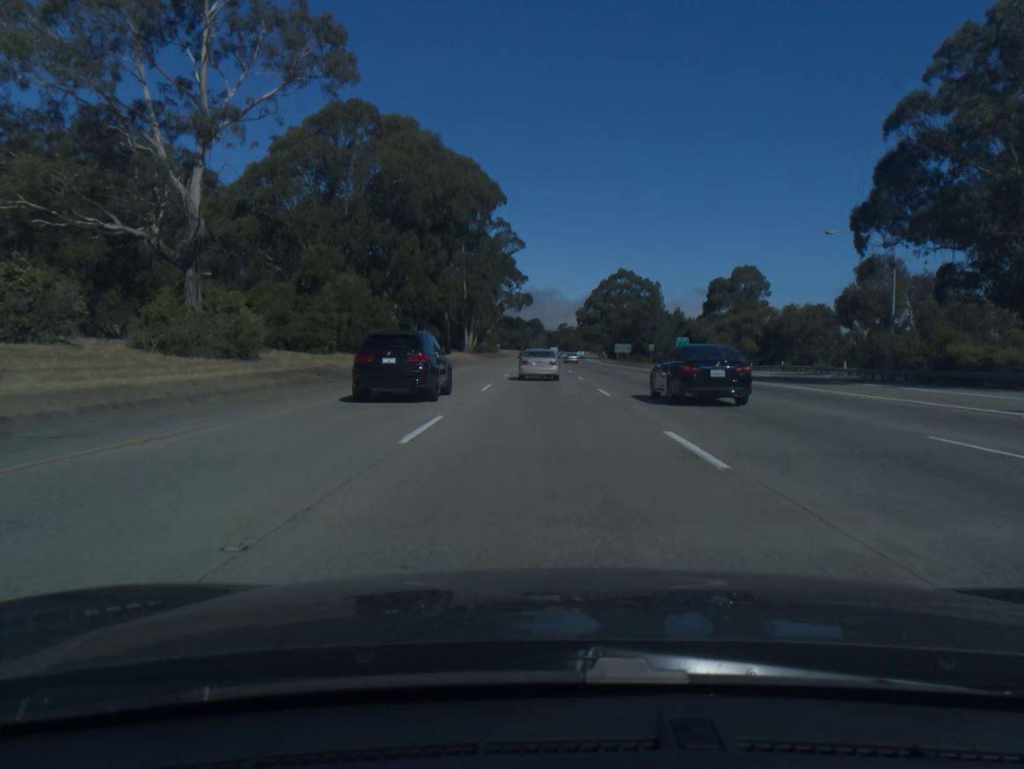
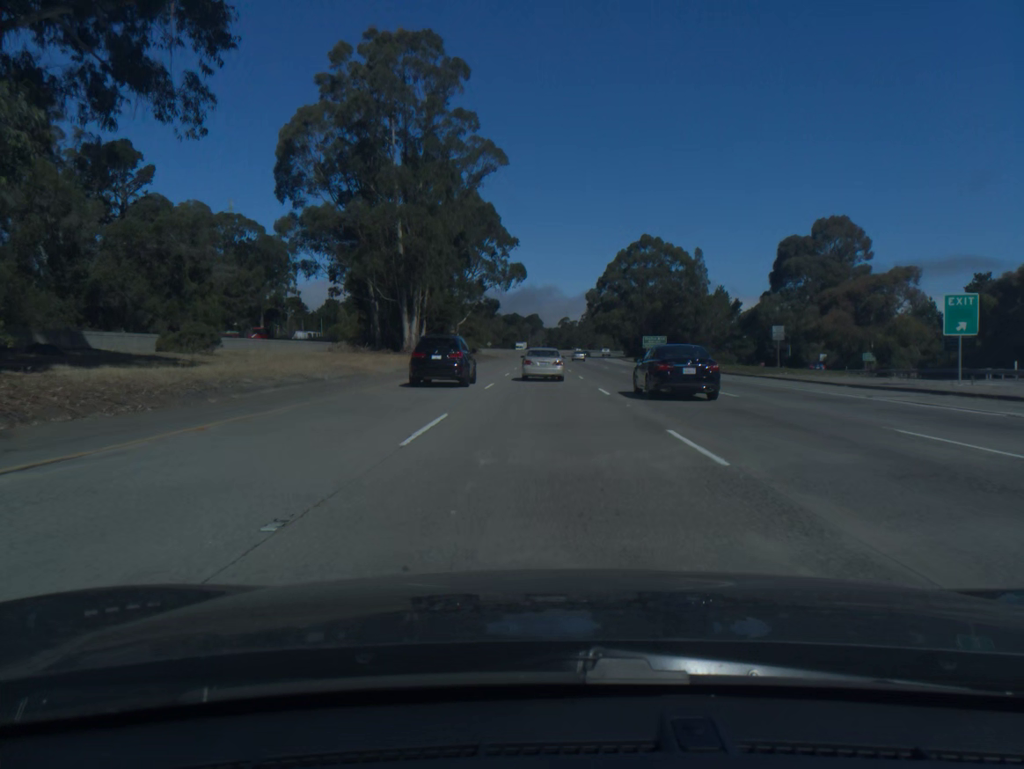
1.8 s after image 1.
(-0.1, +58.0) m; 0°
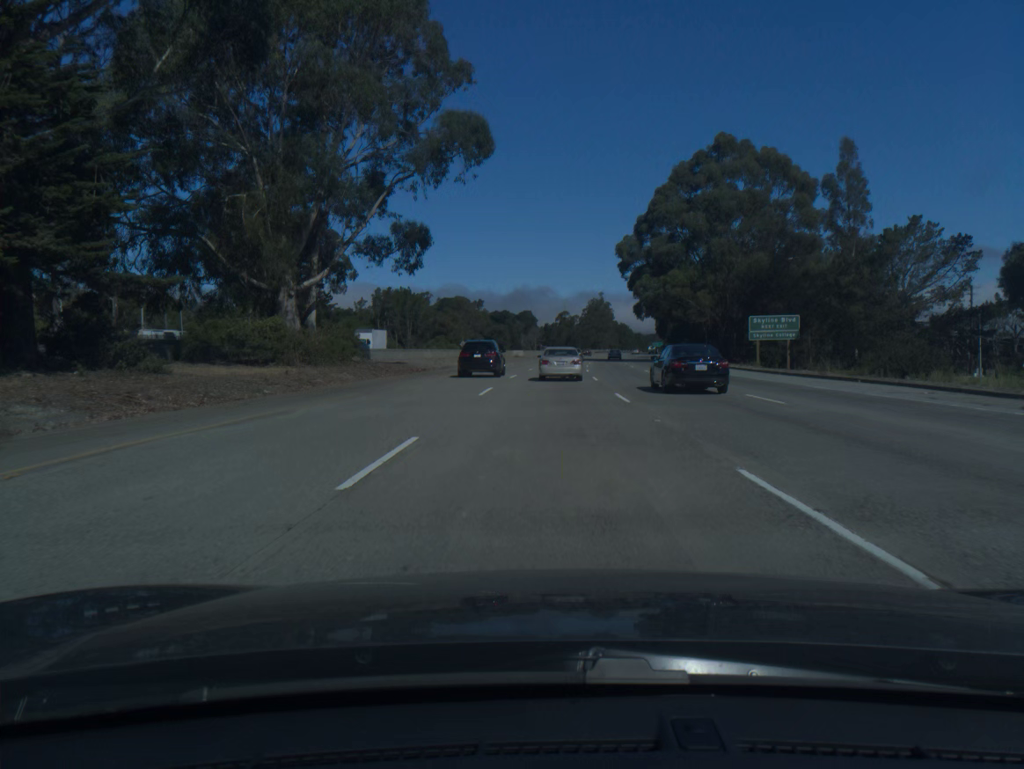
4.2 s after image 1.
(-0.1, +77.1) m; 0°
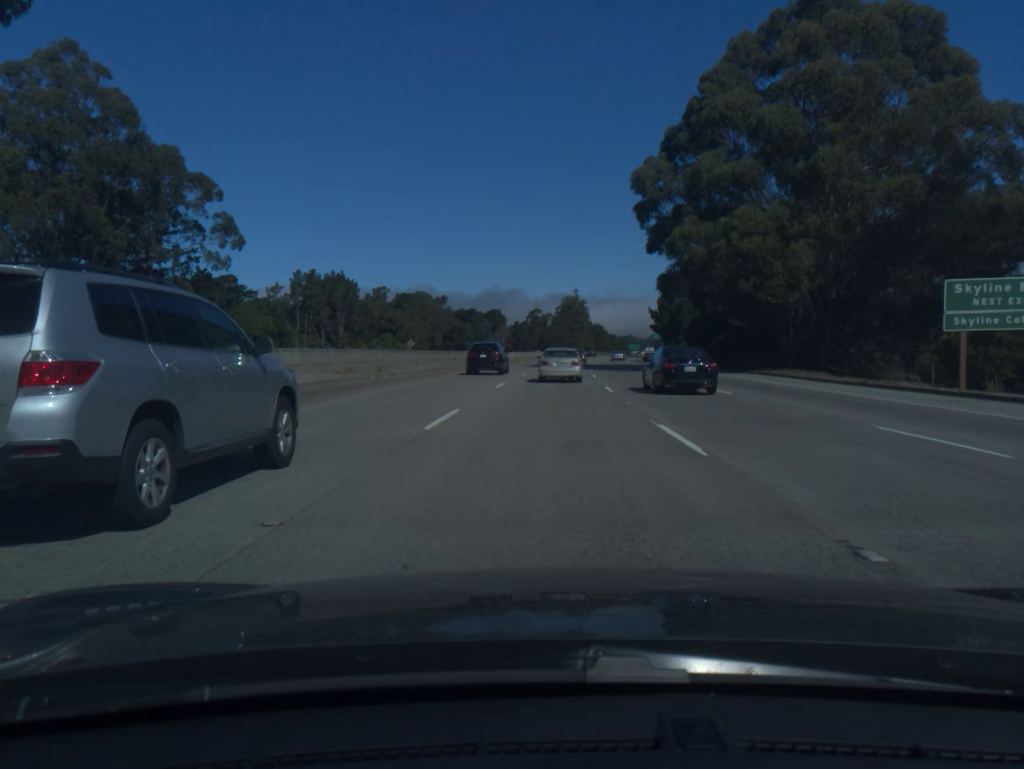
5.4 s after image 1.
(+0.5, +38.6) m; +2°
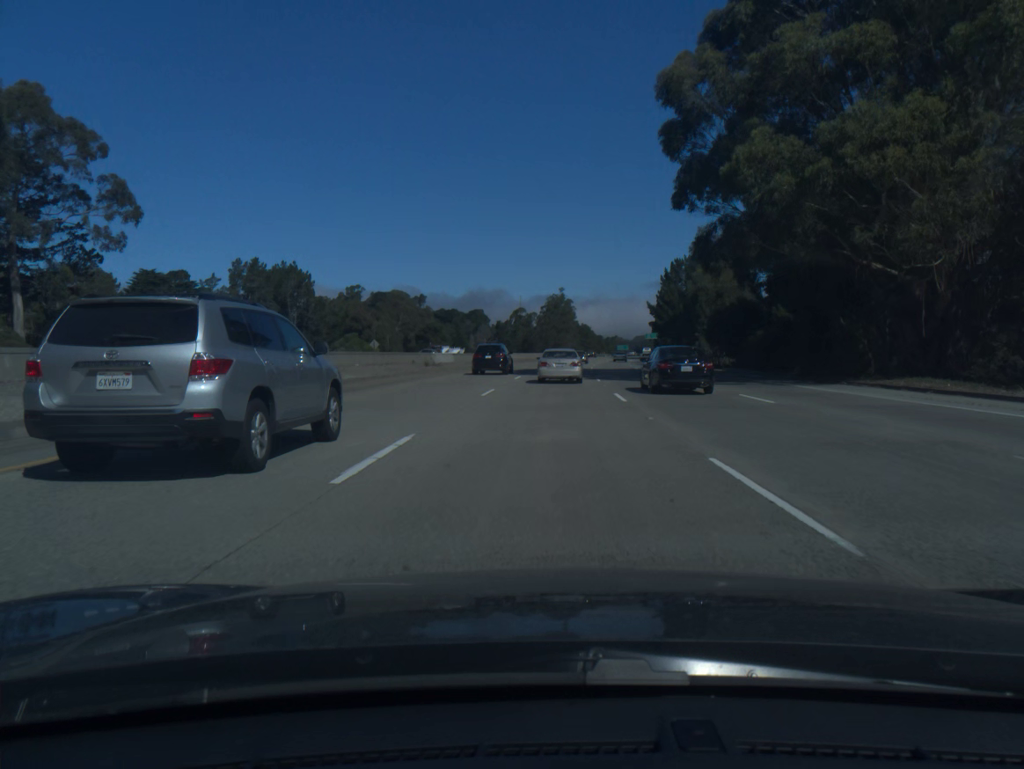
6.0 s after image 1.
(+0.3, +19.4) m; +1°
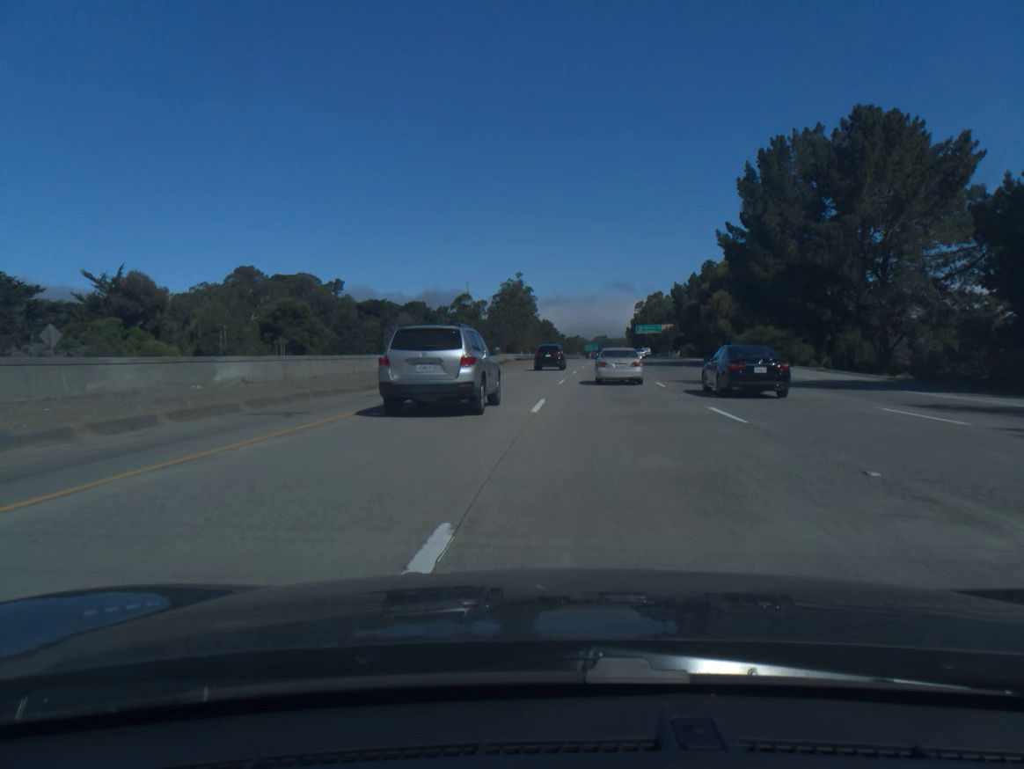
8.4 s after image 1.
(+2.1, +79.0) m; +3°
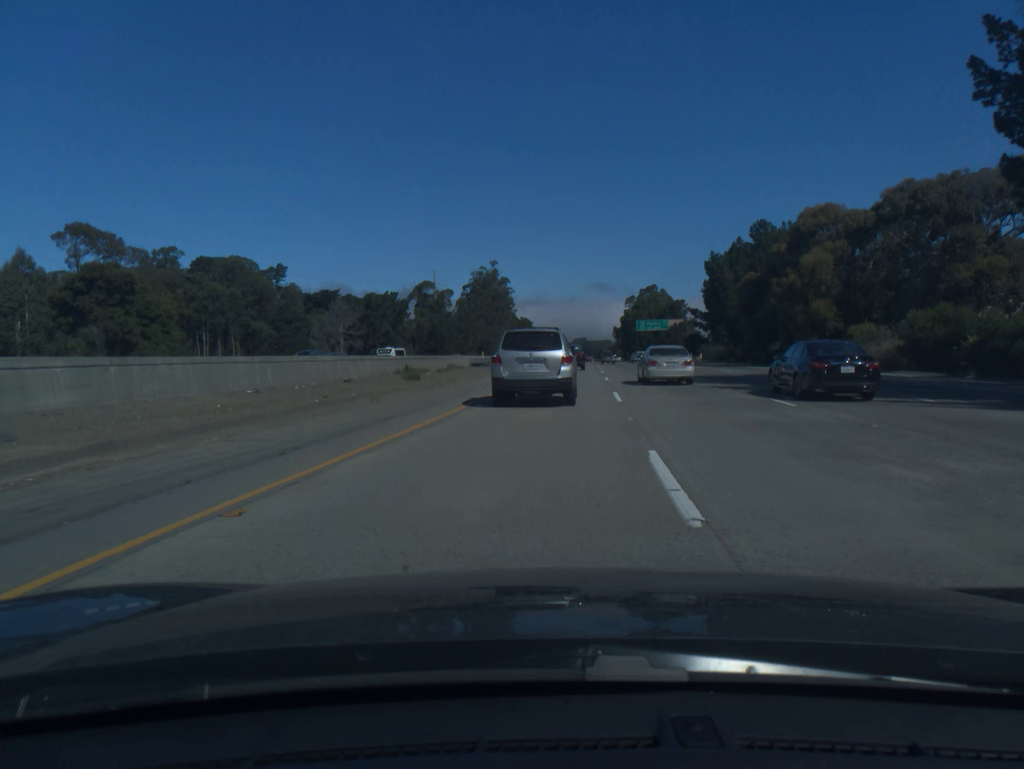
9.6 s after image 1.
(+0.6, +39.9) m; +1°
